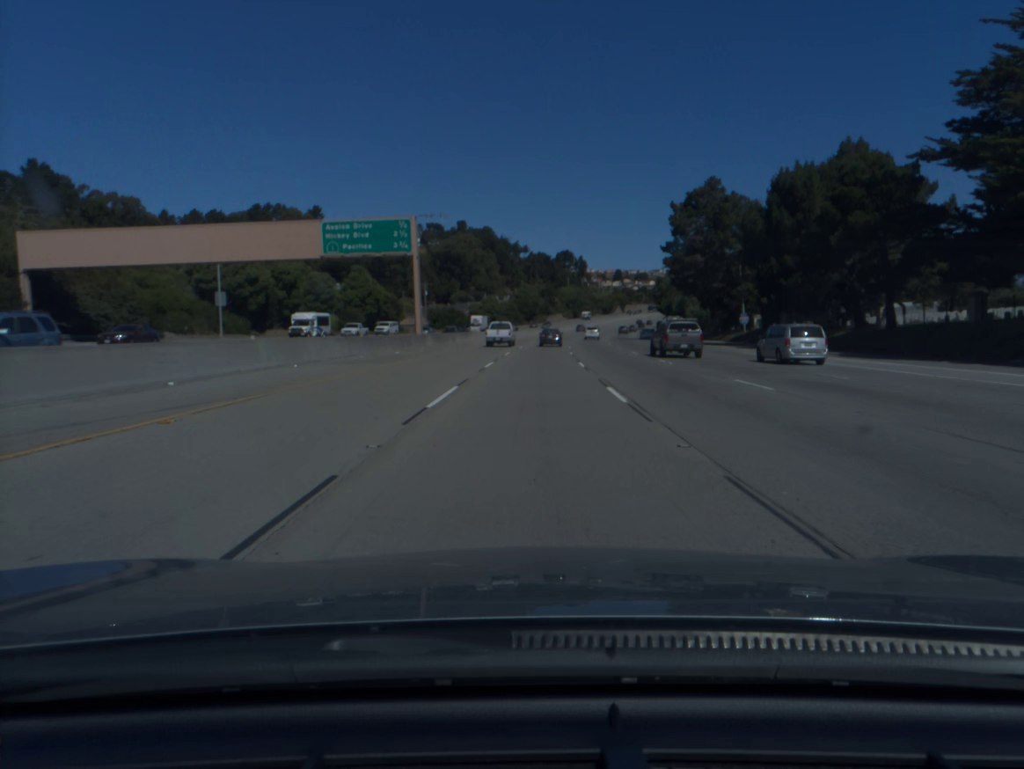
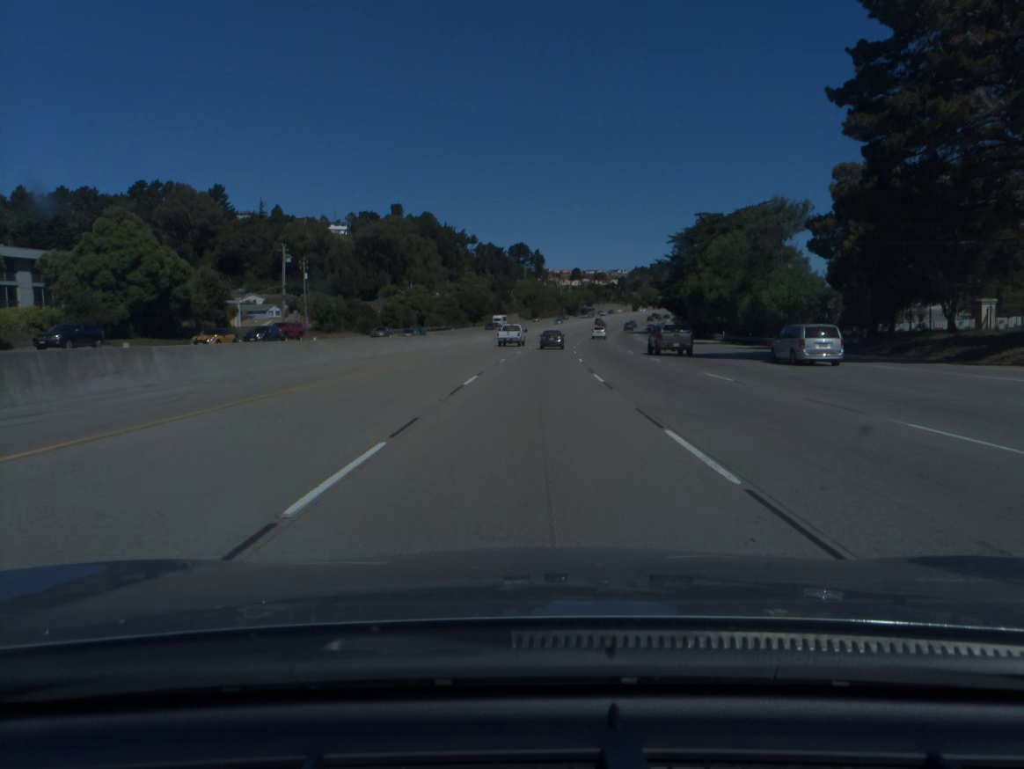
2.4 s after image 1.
(+1.9, +66.6) m; +3°
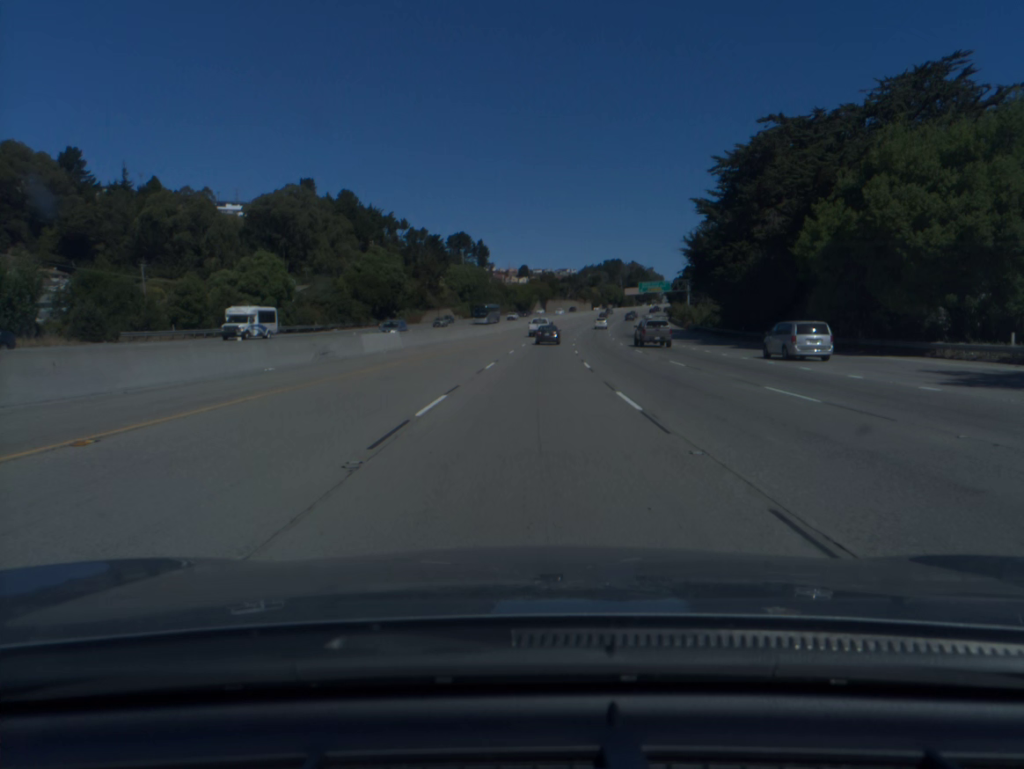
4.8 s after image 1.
(+2.4, +66.3) m; +4°
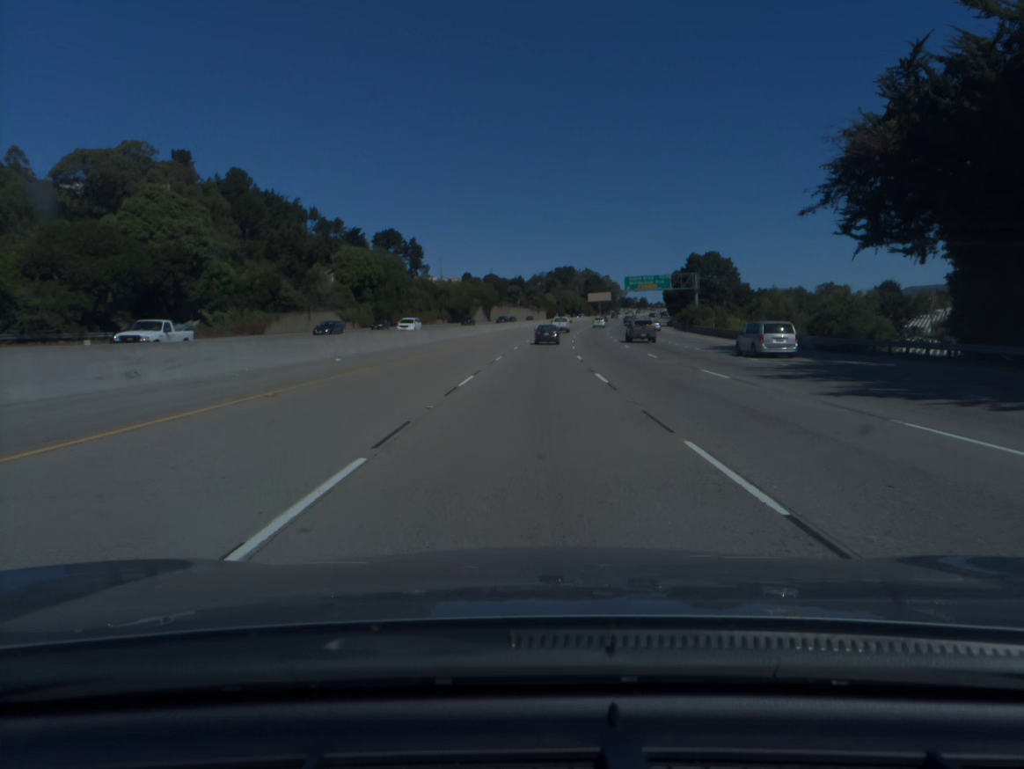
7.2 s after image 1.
(+2.3, +66.1) m; +4°
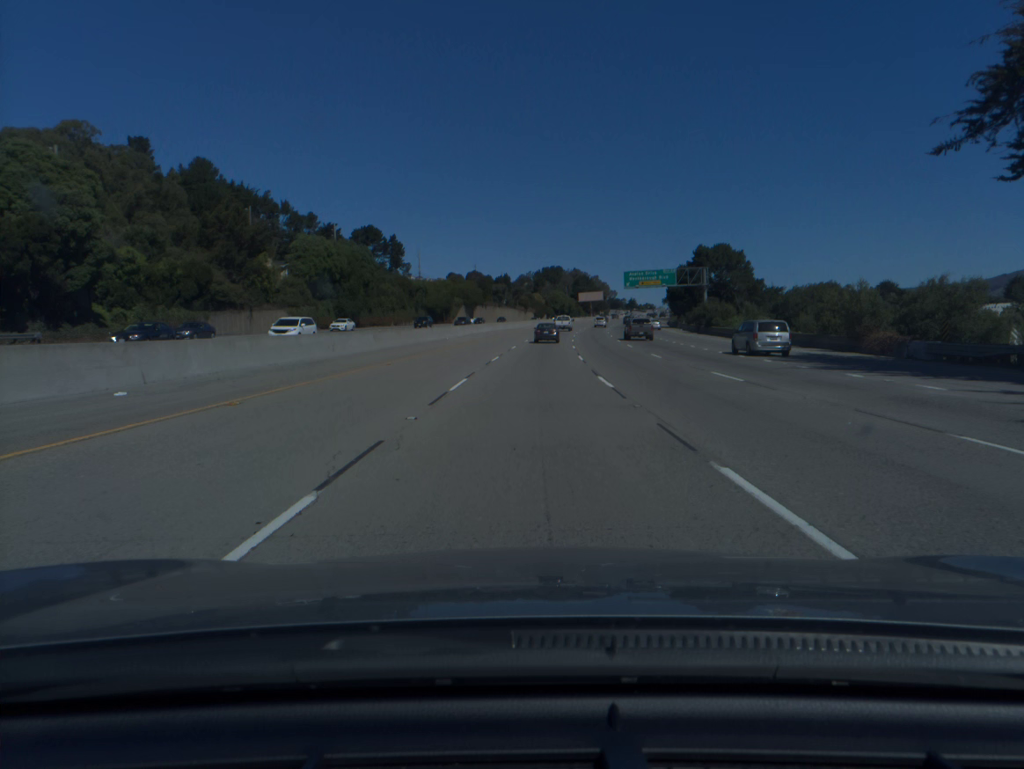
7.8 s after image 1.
(+0.1, +16.4) m; +1°
